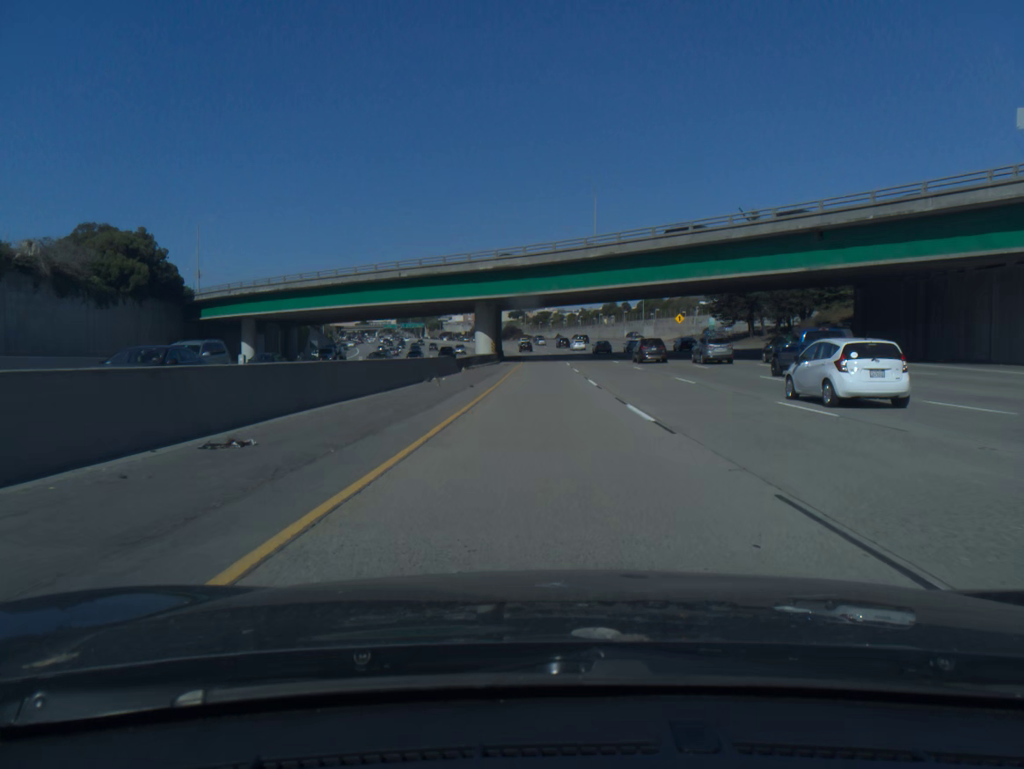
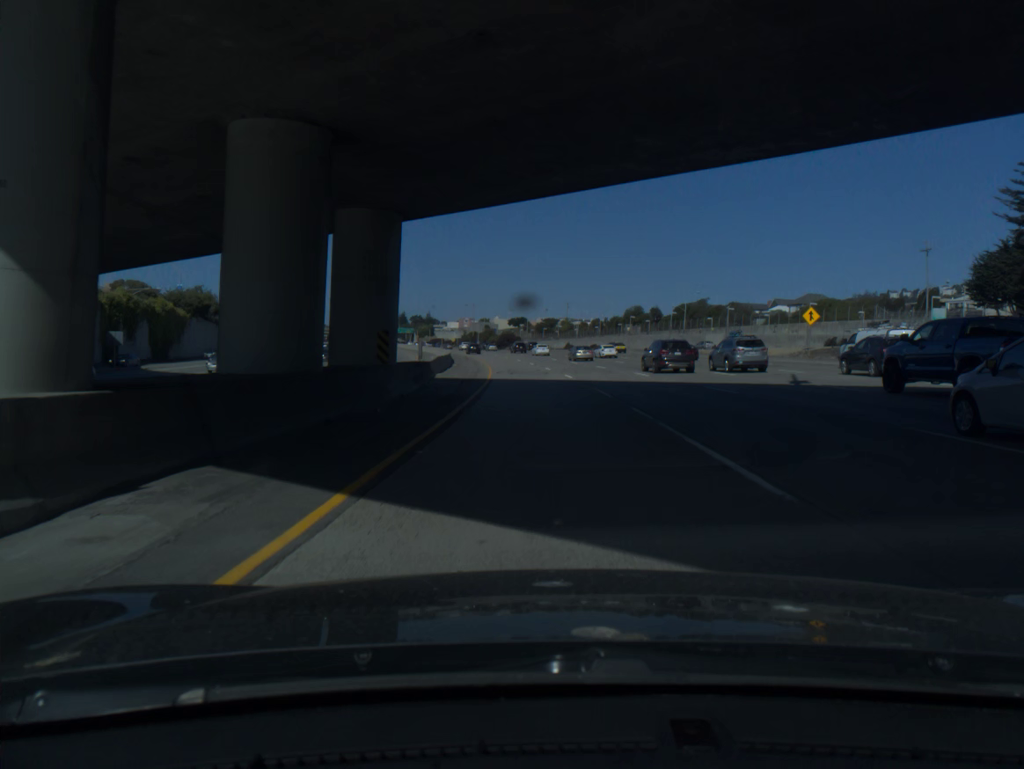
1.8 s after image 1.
(+0.1, +64.5) m; 0°
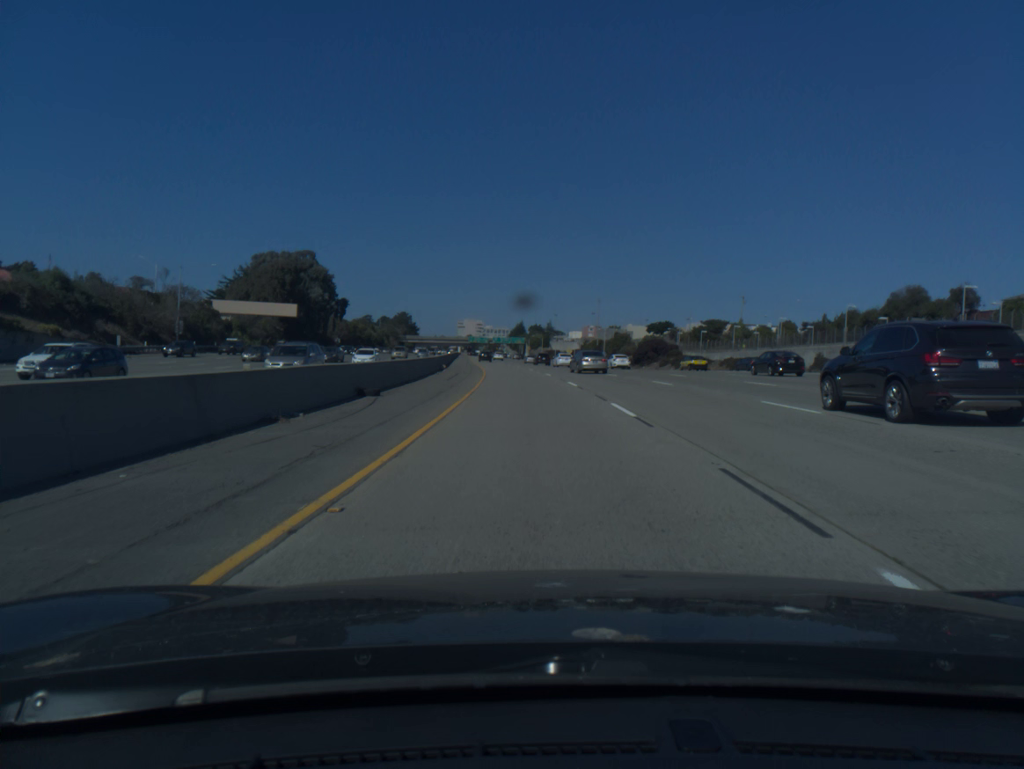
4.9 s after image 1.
(-7.2, +105.2) m; -9°
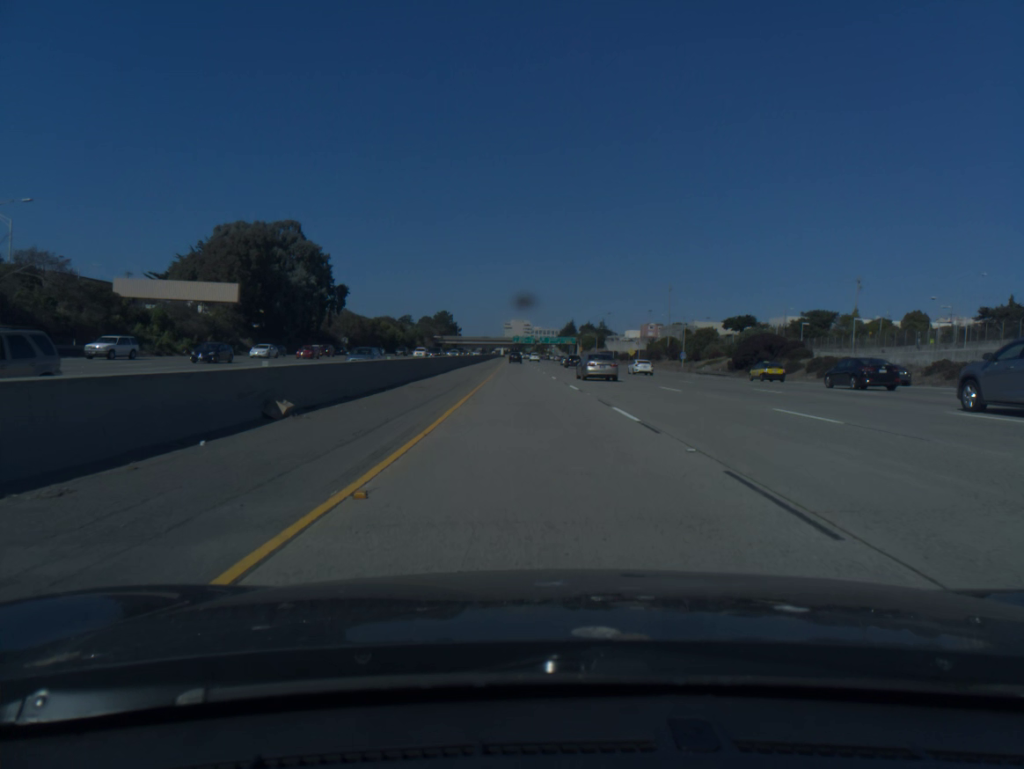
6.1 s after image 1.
(-1.5, +43.1) m; -4°
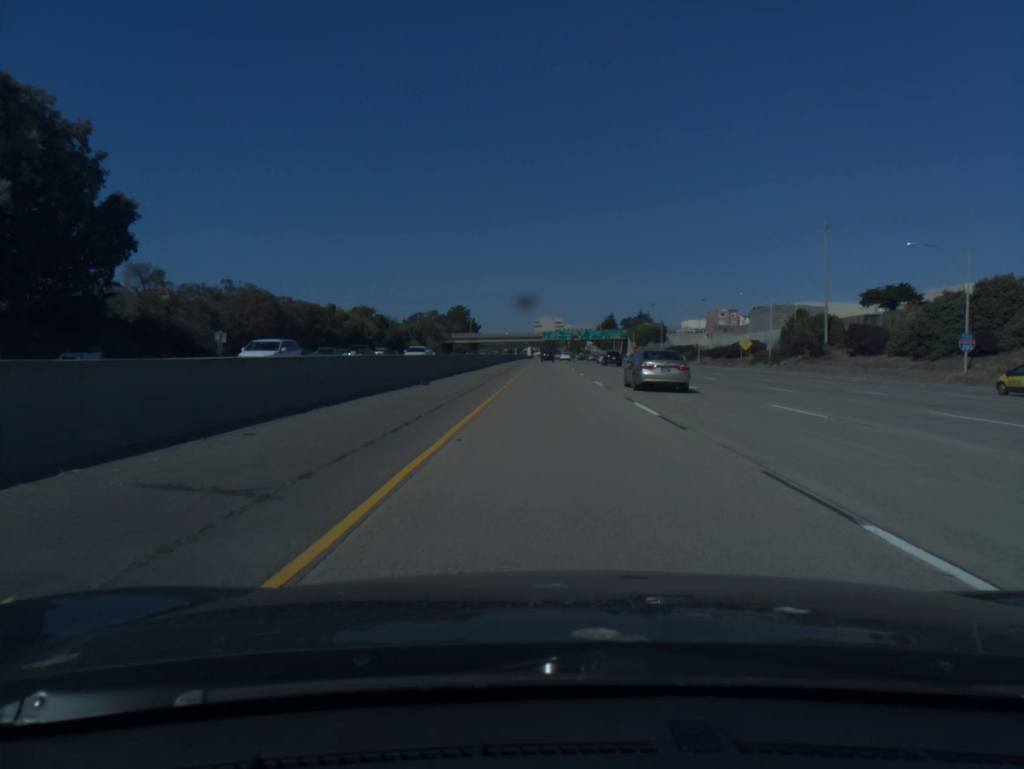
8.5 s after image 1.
(-3.0, +83.3) m; -2°
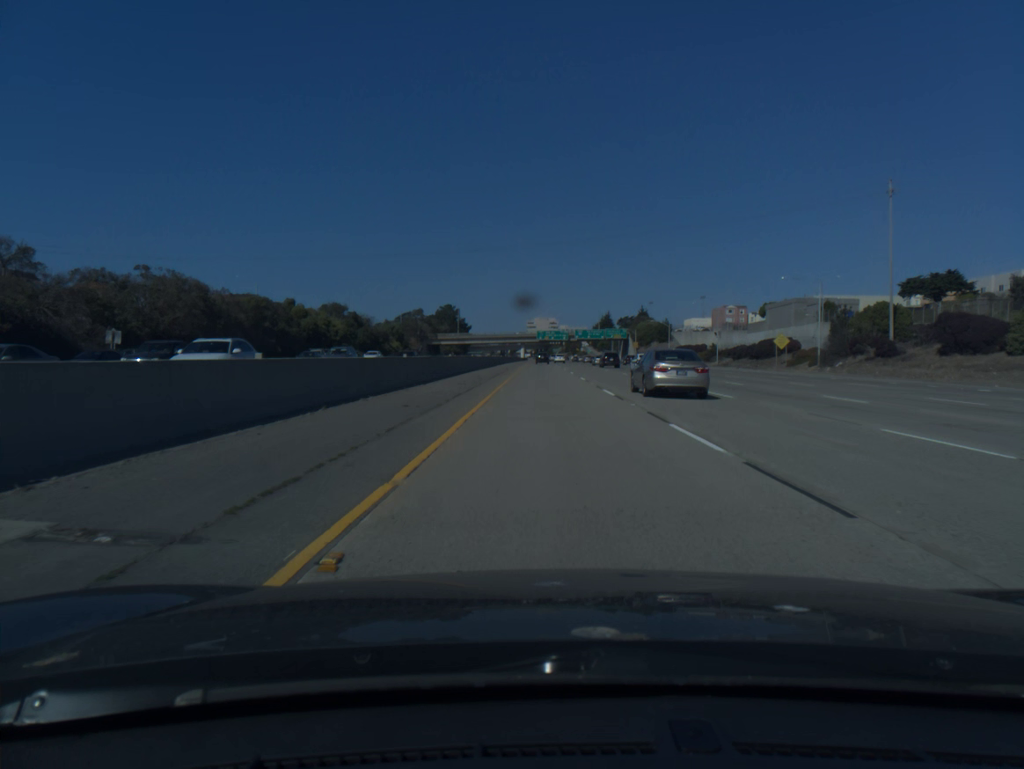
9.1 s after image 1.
(+0.1, +20.9) m; 0°
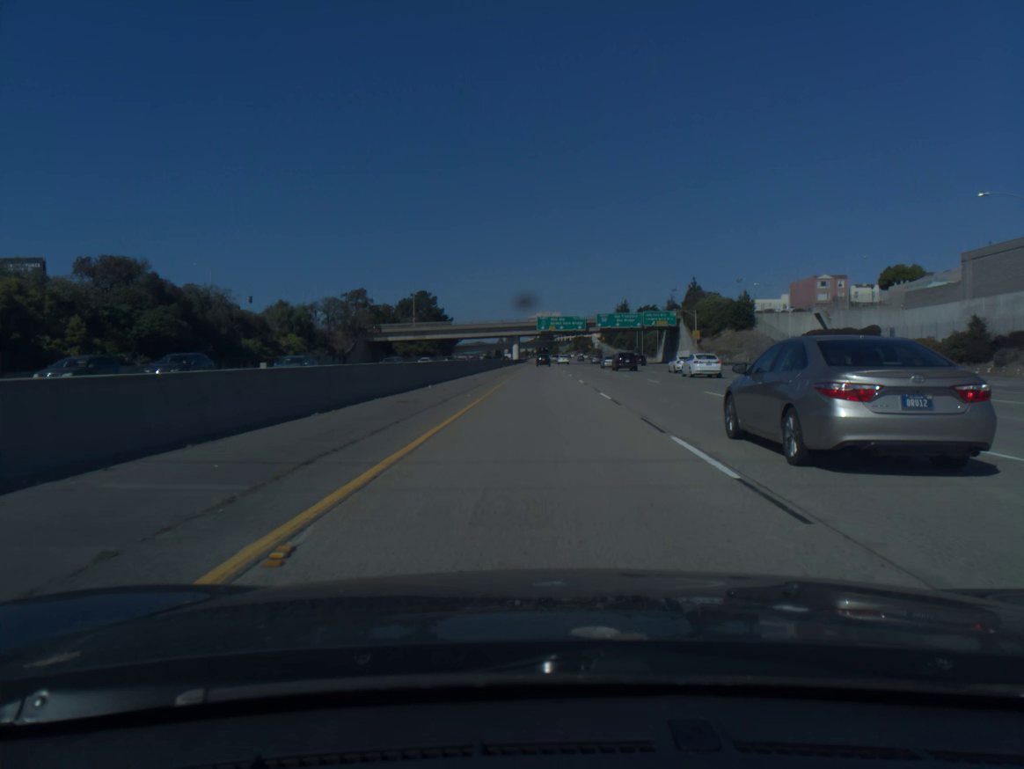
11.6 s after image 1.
(+0.2, +87.2) m; 0°
